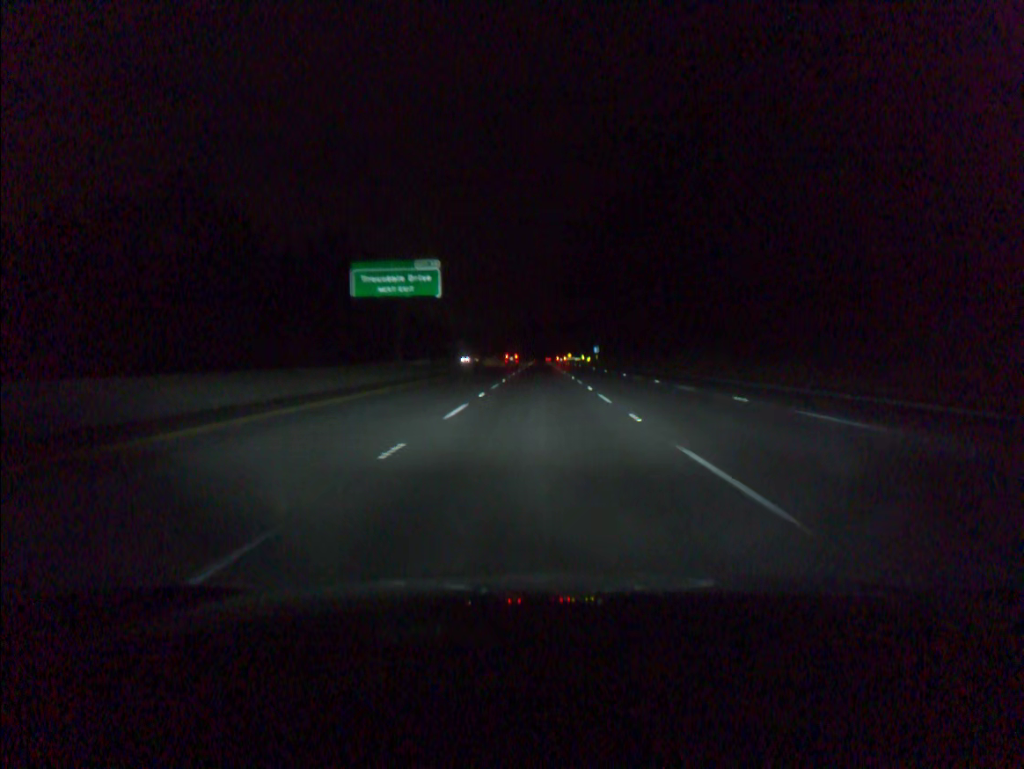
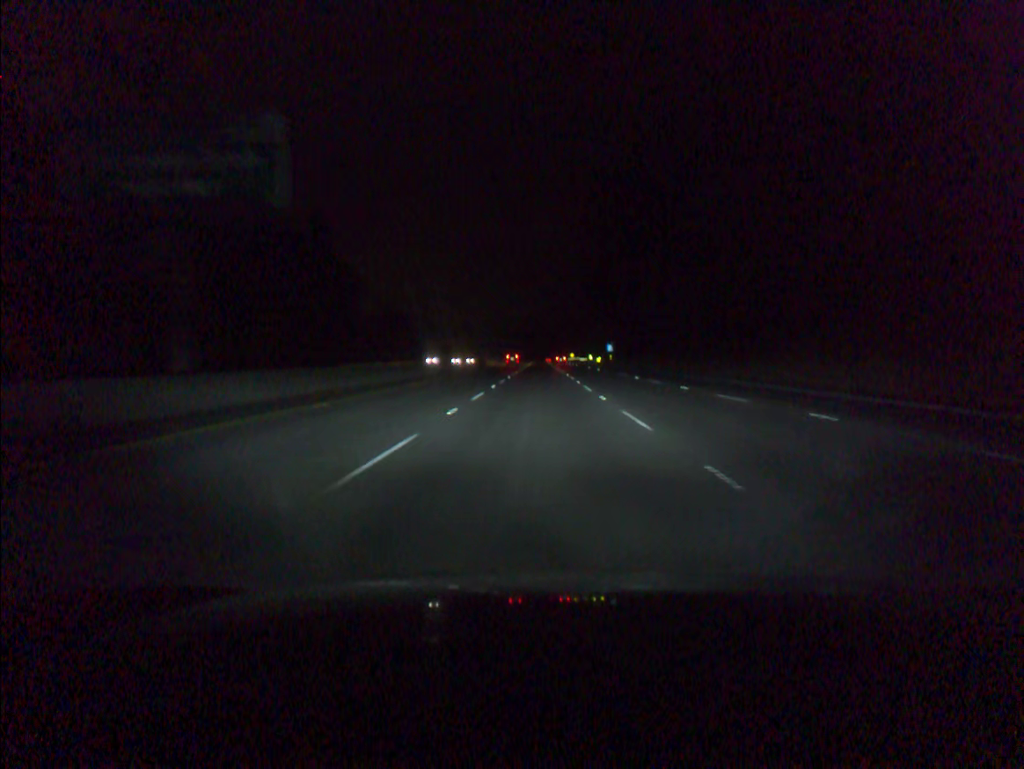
(0.0, +36.6) m; 0°
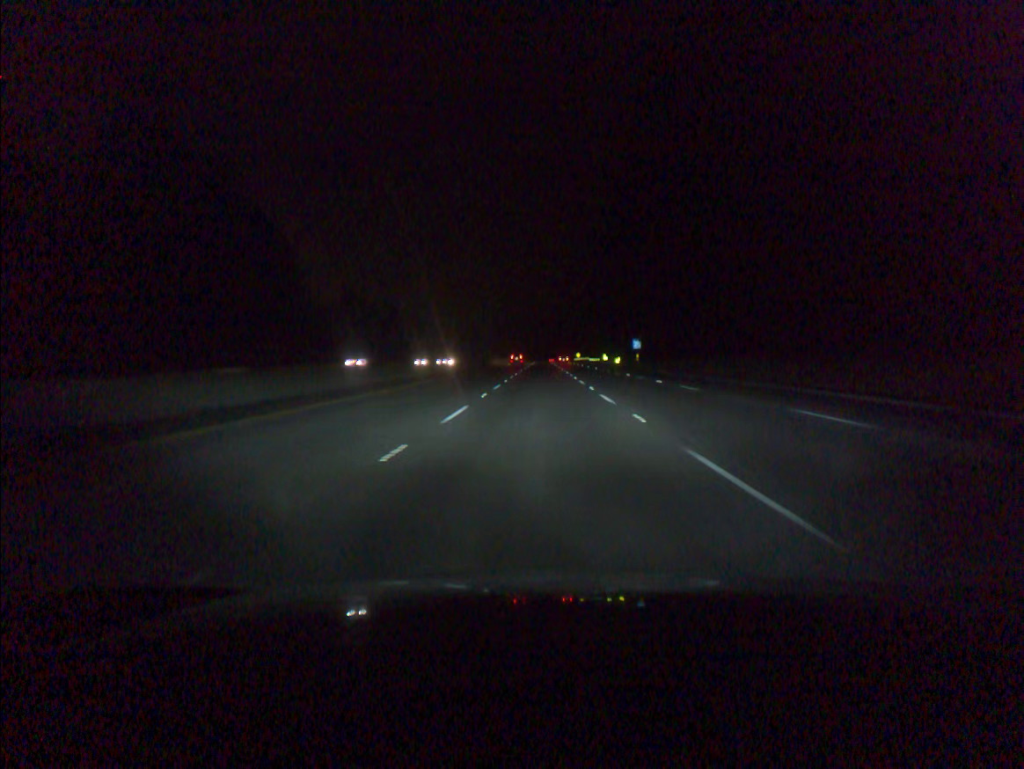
(-0.1, +36.6) m; 0°
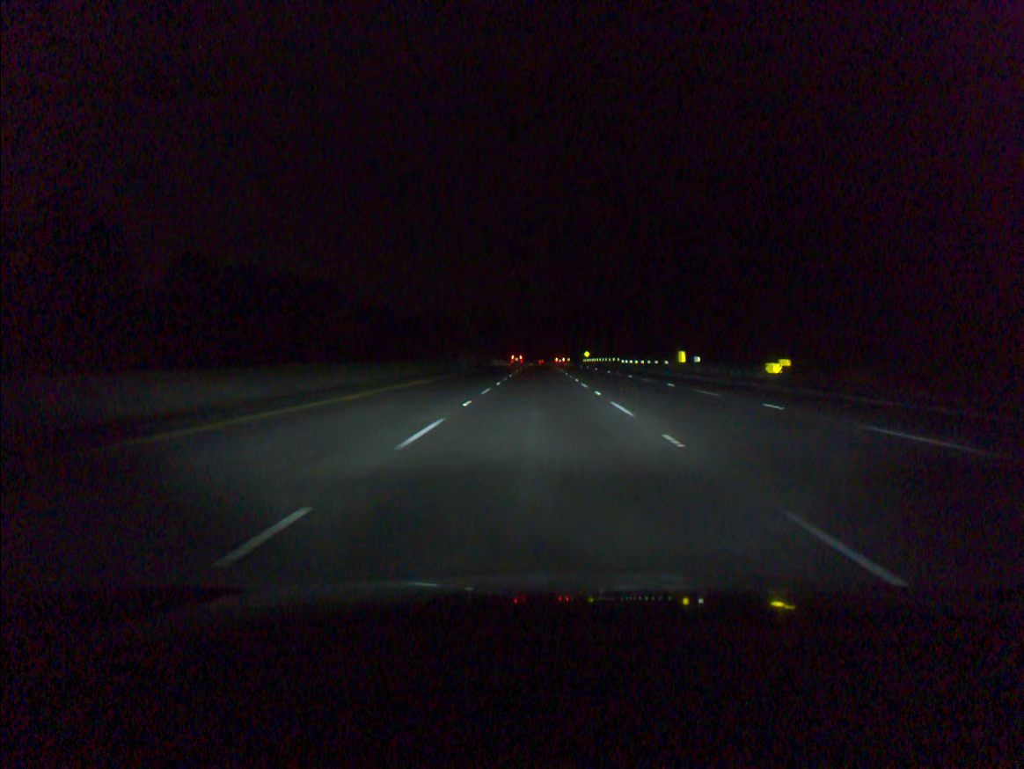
(+0.1, +91.5) m; 0°
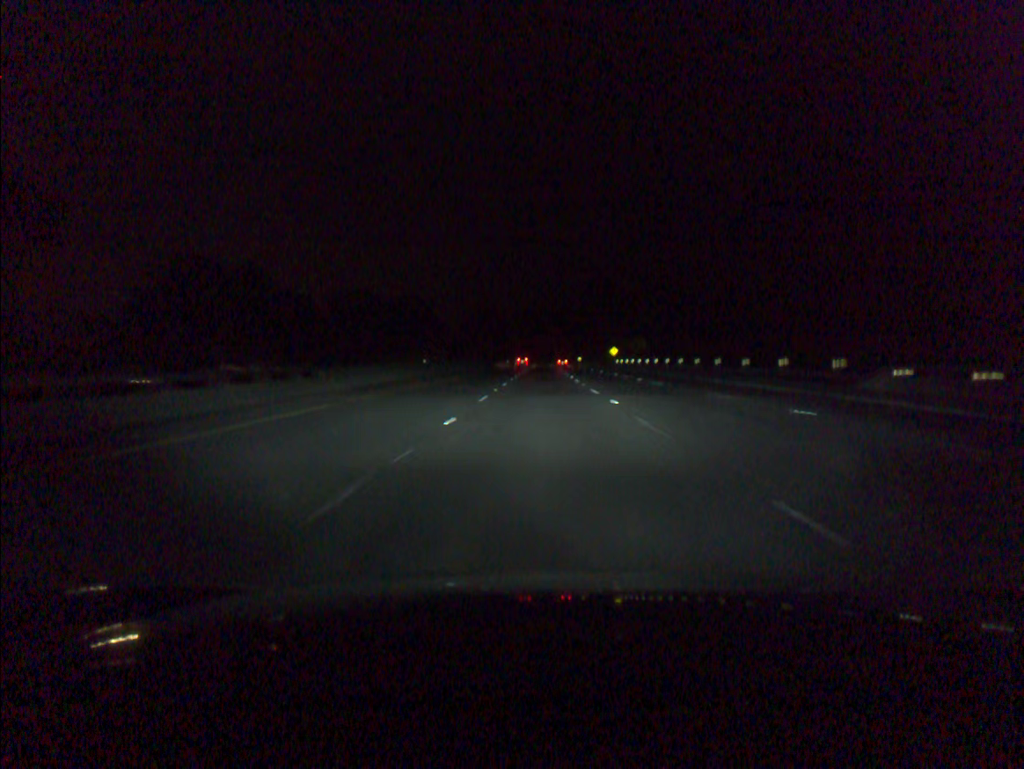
(-0.2, +91.5) m; 0°
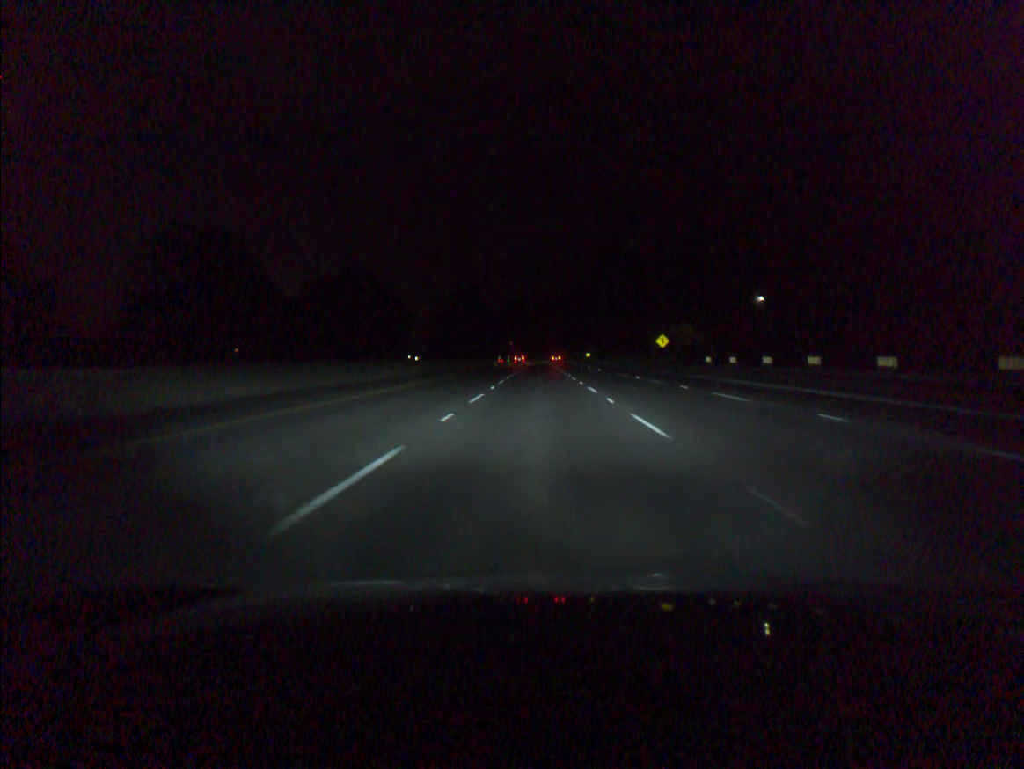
(+0.1, +73.3) m; 0°
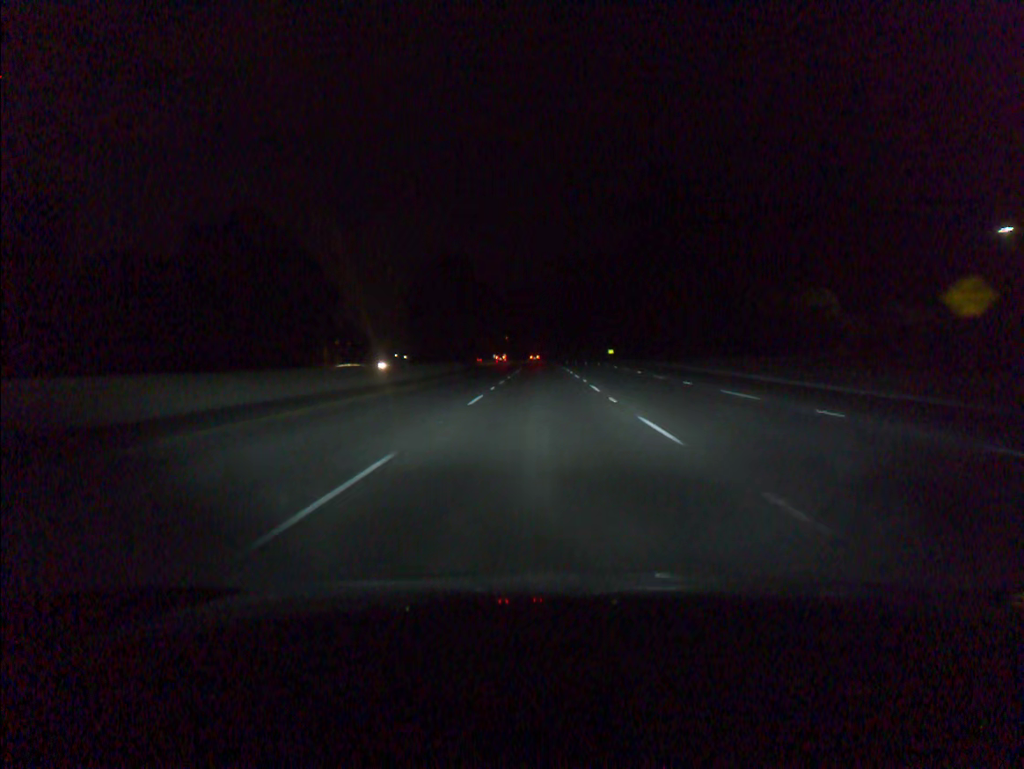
(-0.1, +73.4) m; 0°
